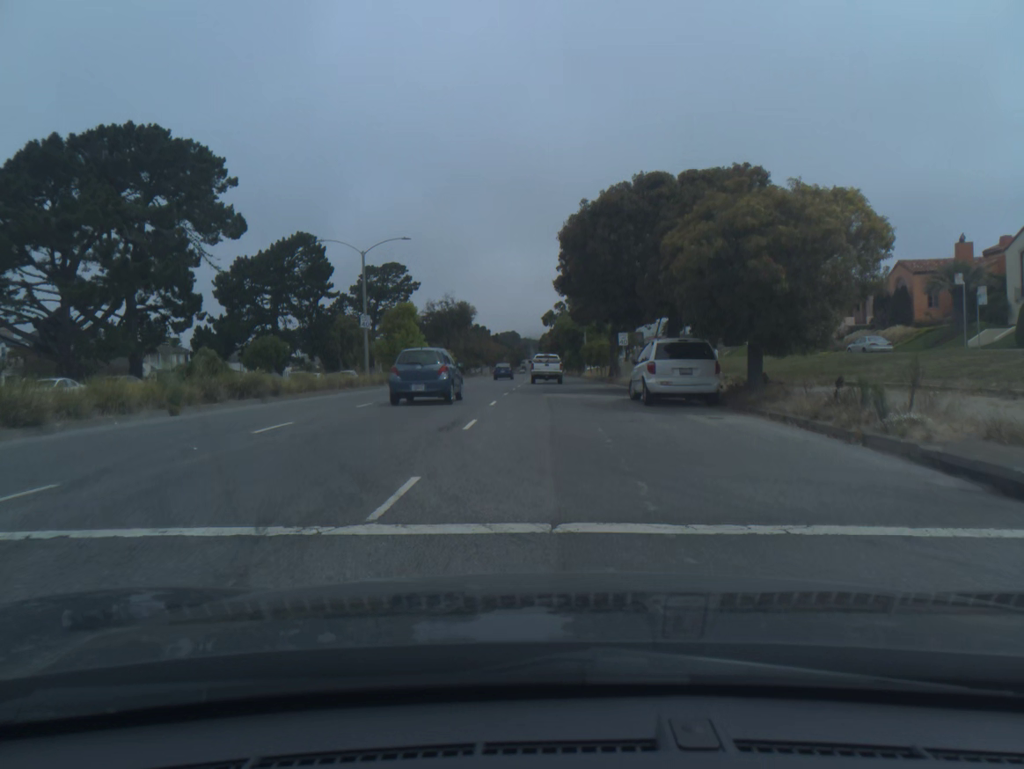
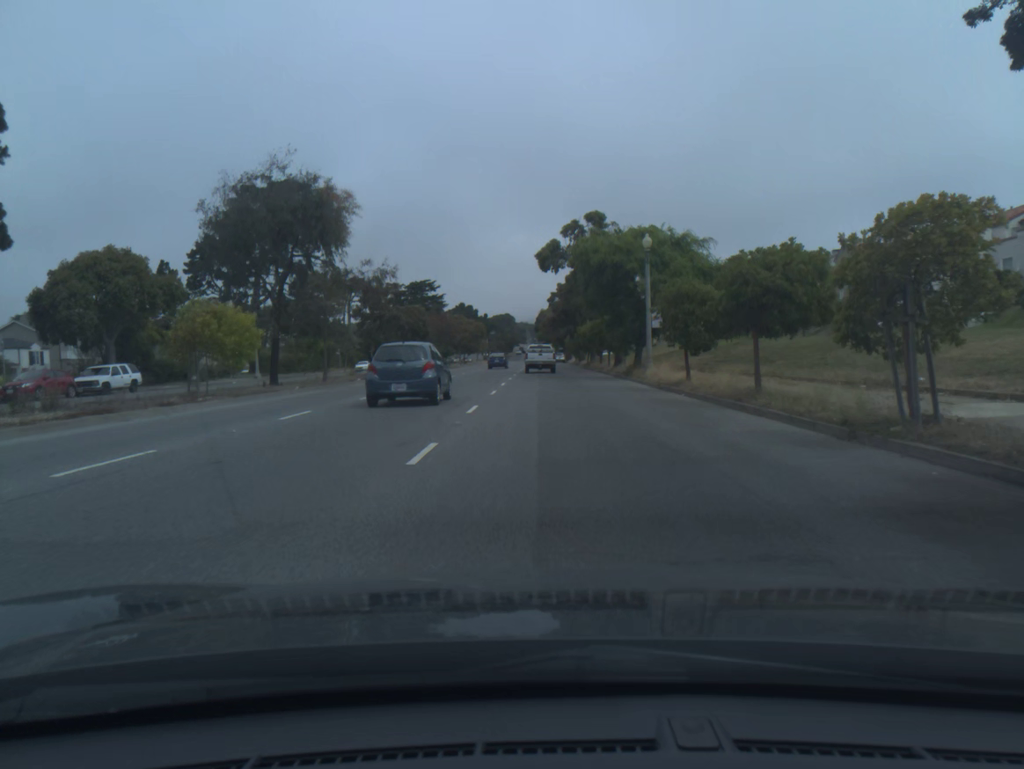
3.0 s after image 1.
(0.0, +56.1) m; 0°
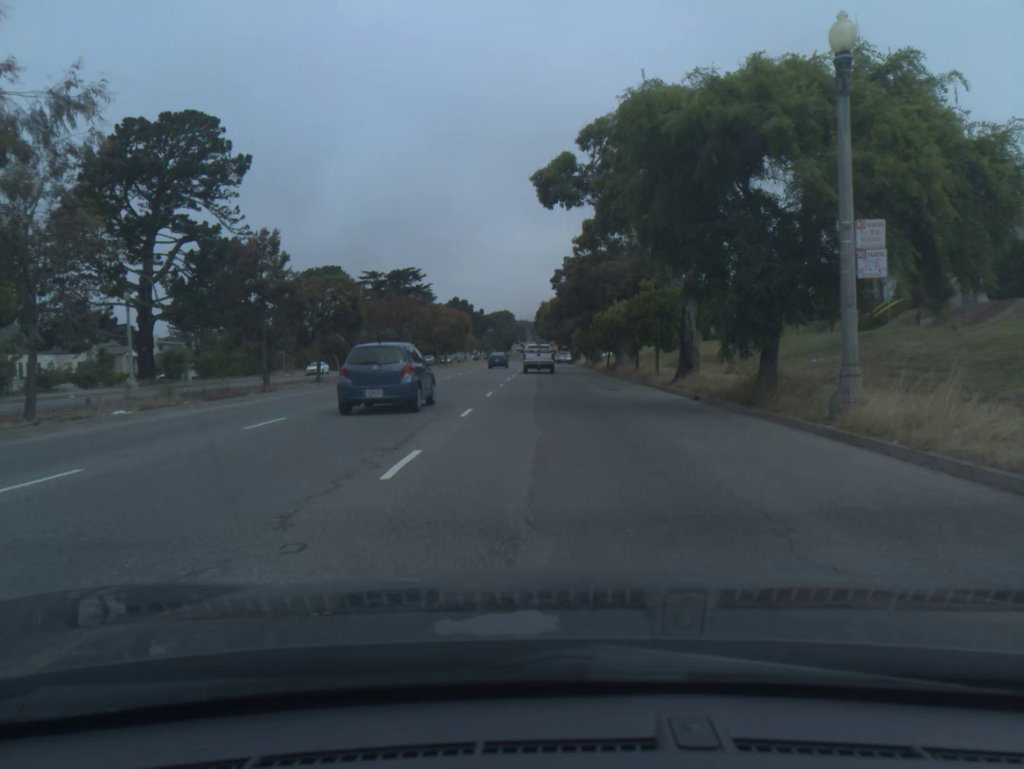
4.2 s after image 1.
(0.0, +23.1) m; 0°
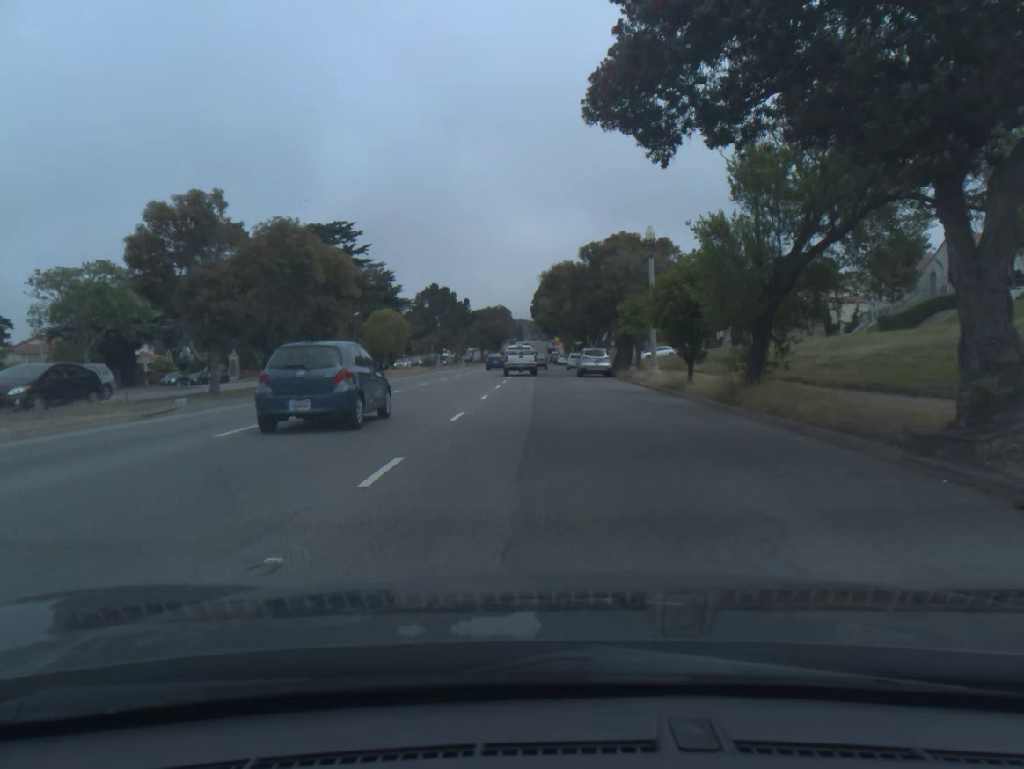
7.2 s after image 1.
(0.0, +58.7) m; 0°
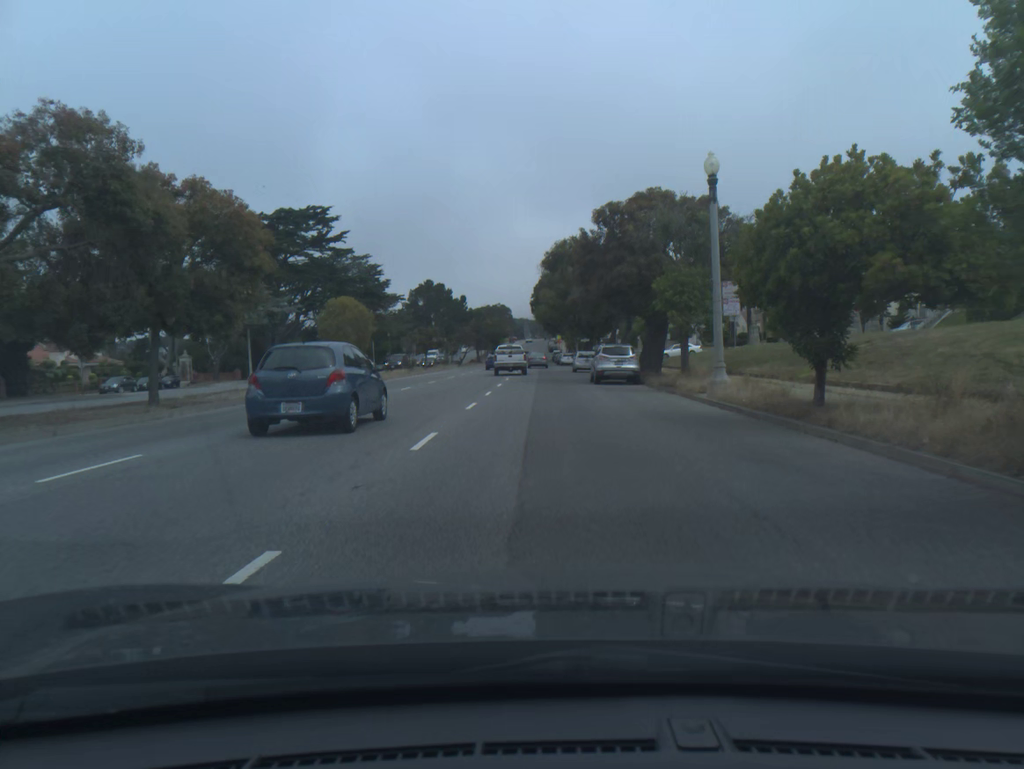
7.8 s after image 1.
(0.0, +11.8) m; 0°
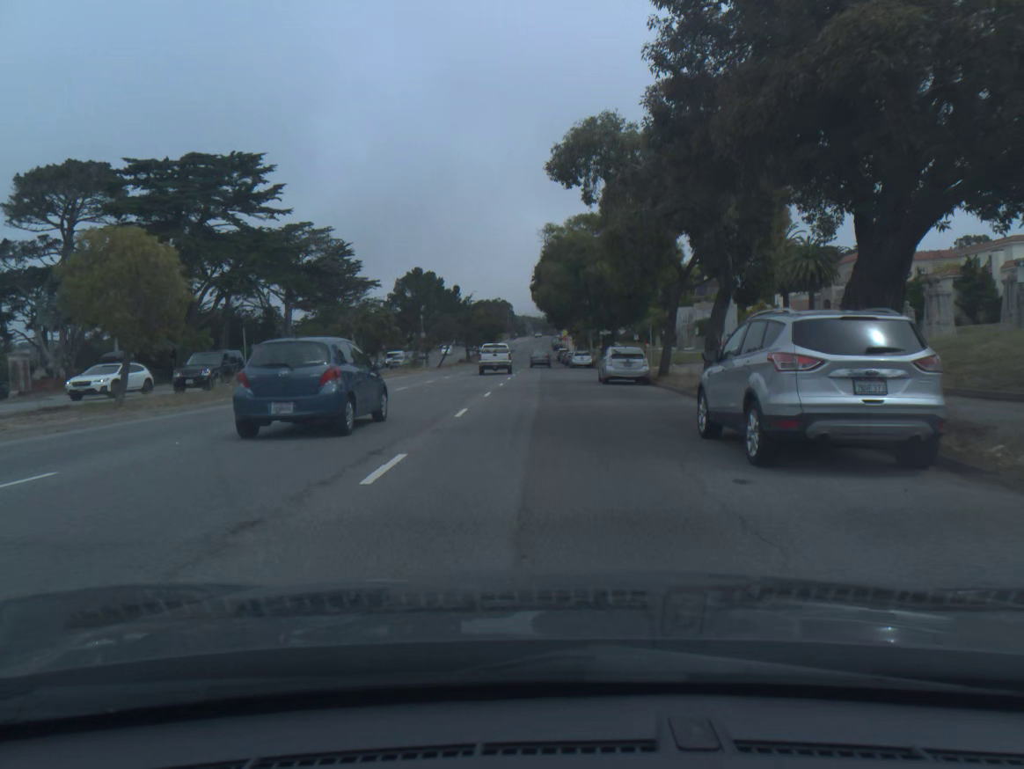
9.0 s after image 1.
(0.0, +23.7) m; 0°
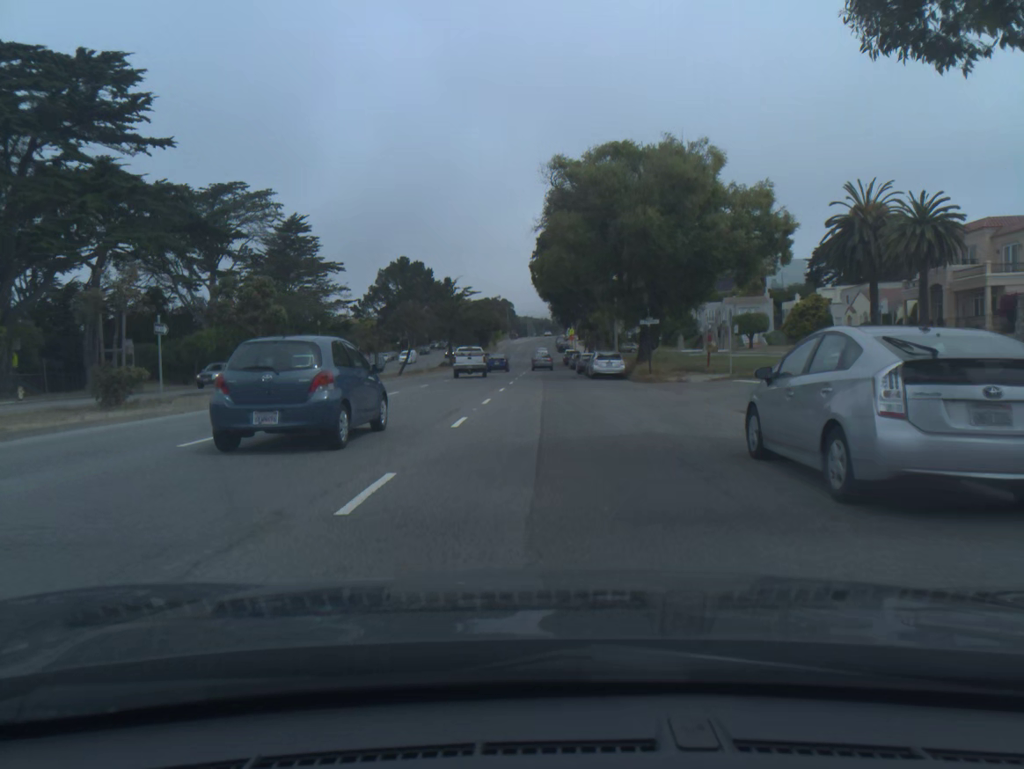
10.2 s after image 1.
(0.0, +23.9) m; 0°
